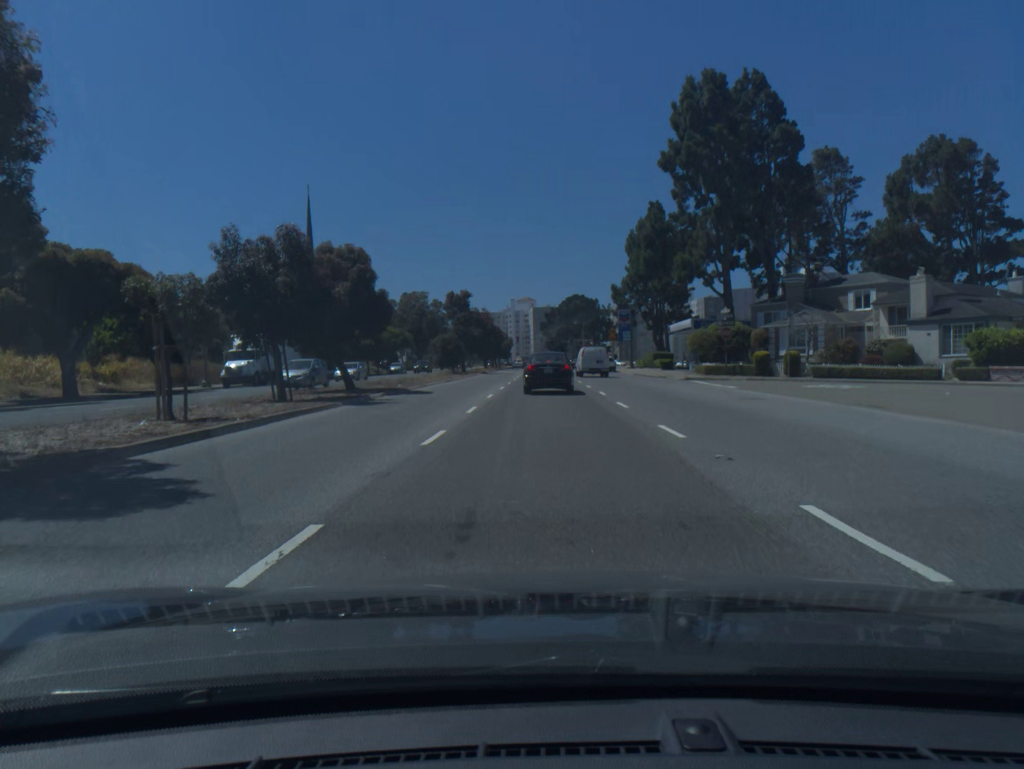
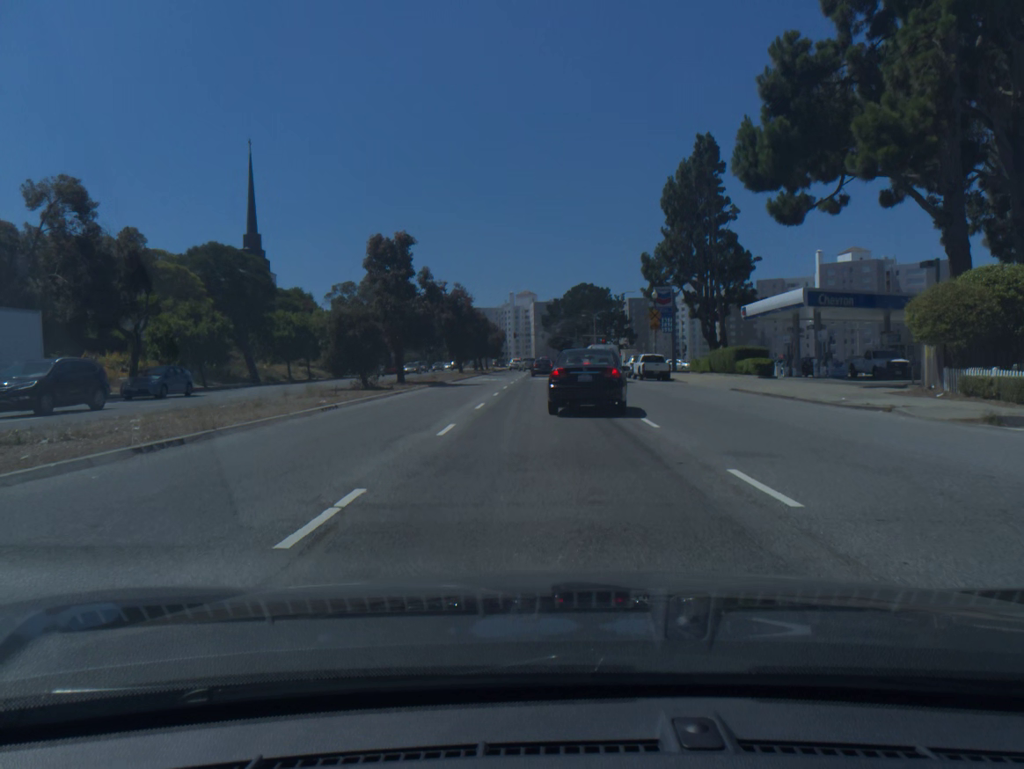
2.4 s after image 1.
(0.0, +34.4) m; 0°
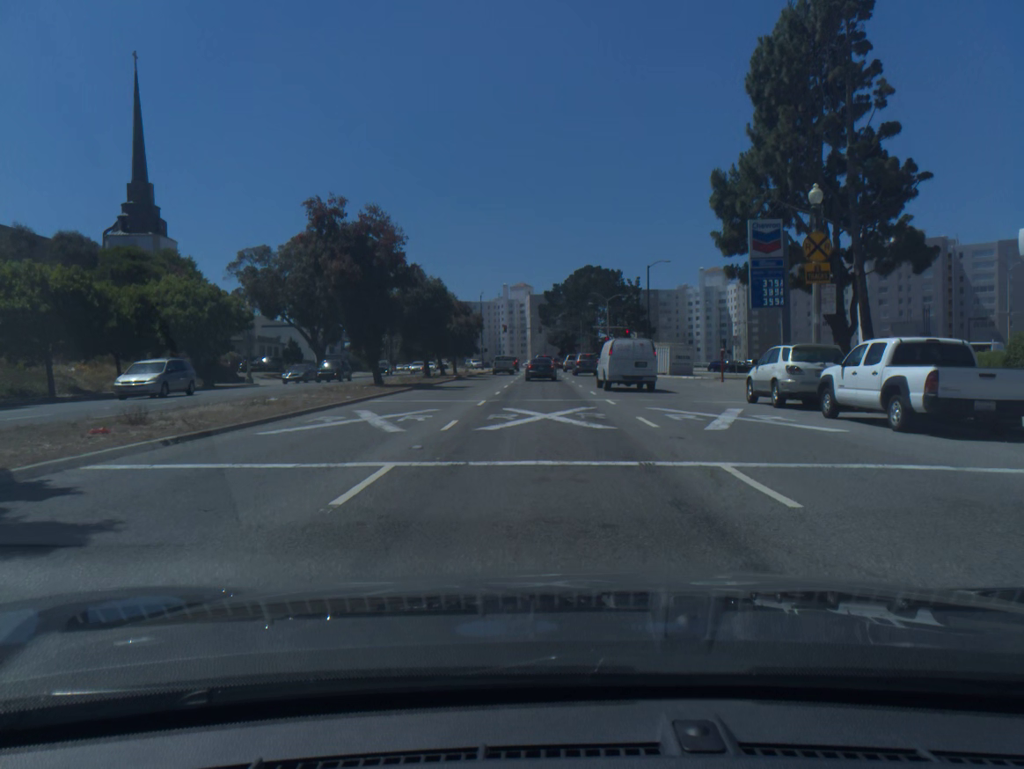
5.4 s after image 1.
(0.0, +35.8) m; 0°
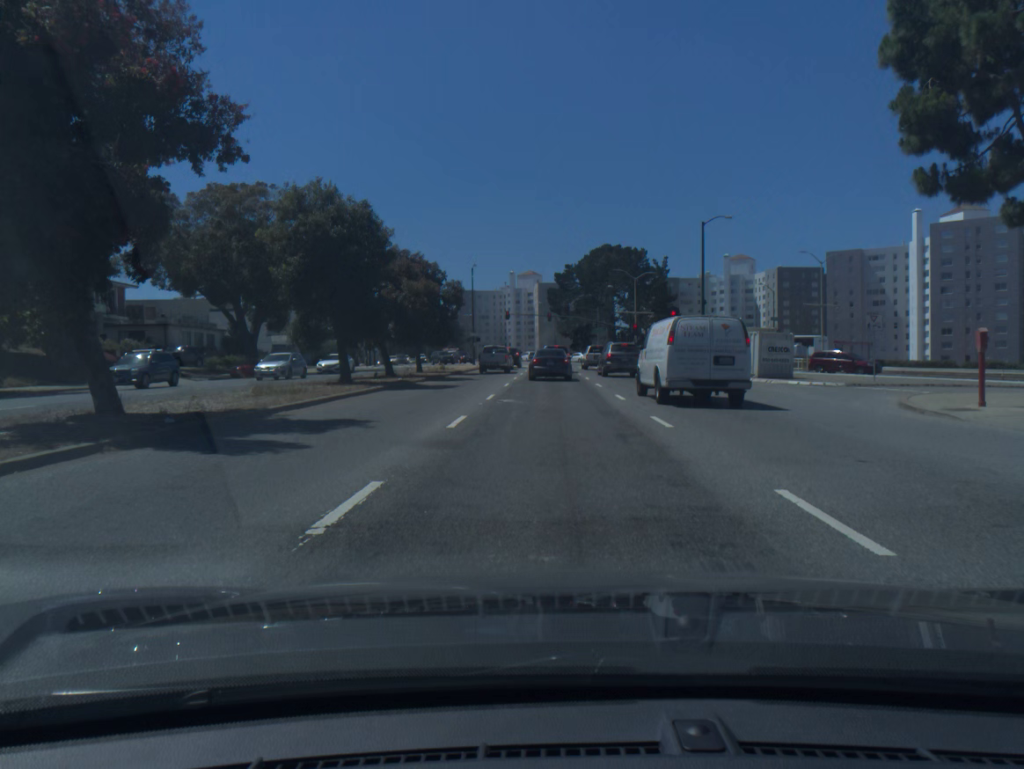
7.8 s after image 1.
(-0.2, +23.6) m; -1°
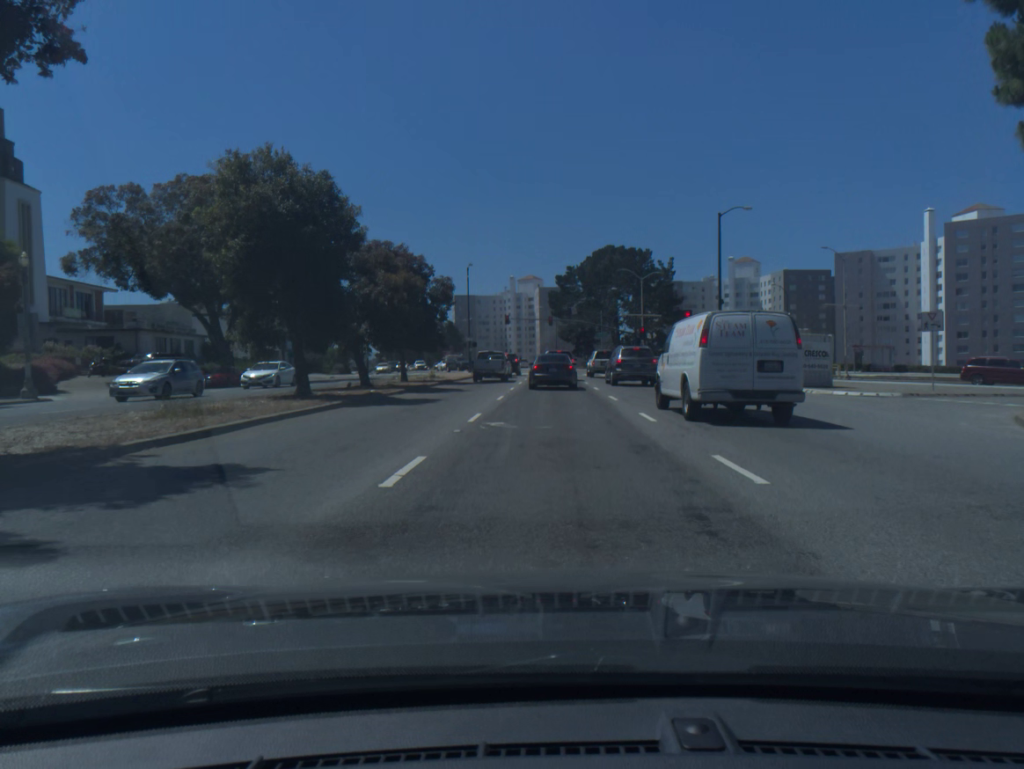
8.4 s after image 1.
(0.0, +5.3) m; 0°
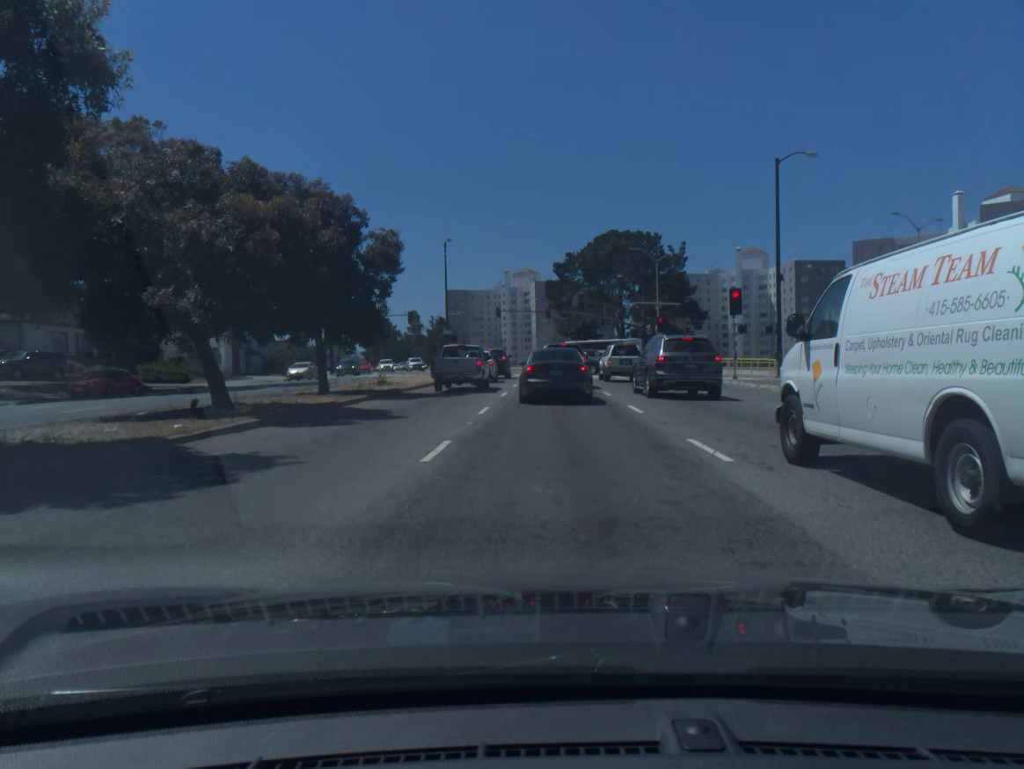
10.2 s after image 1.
(0.0, +13.9) m; 0°
